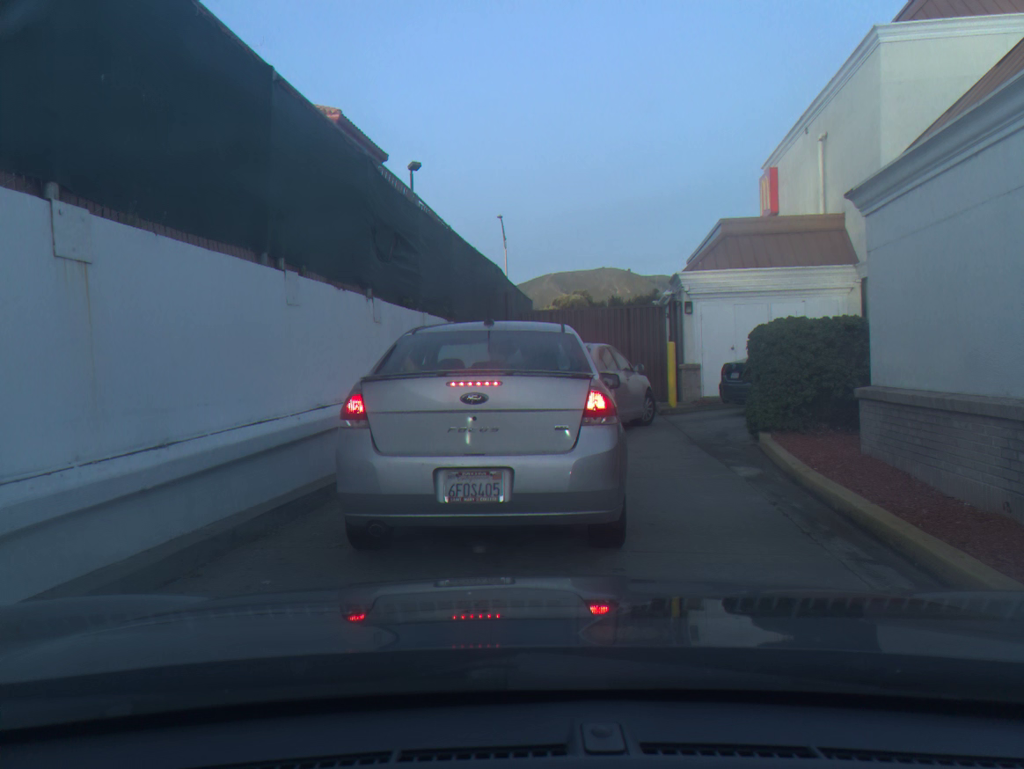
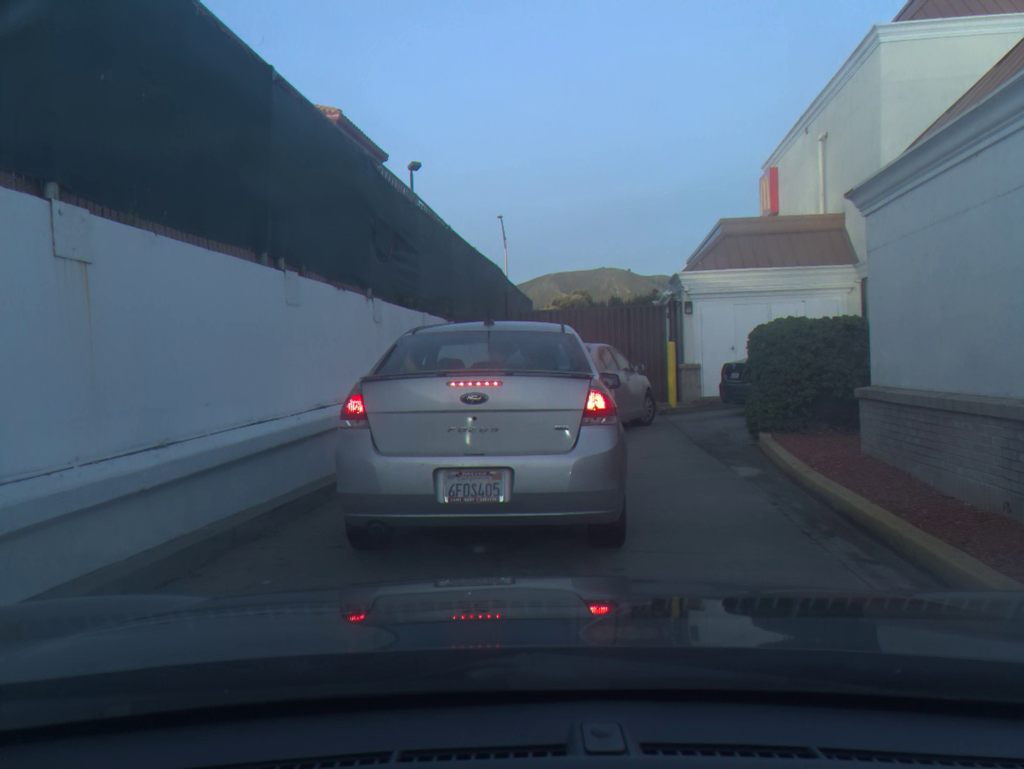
(0.0, 0.0) m; 0°
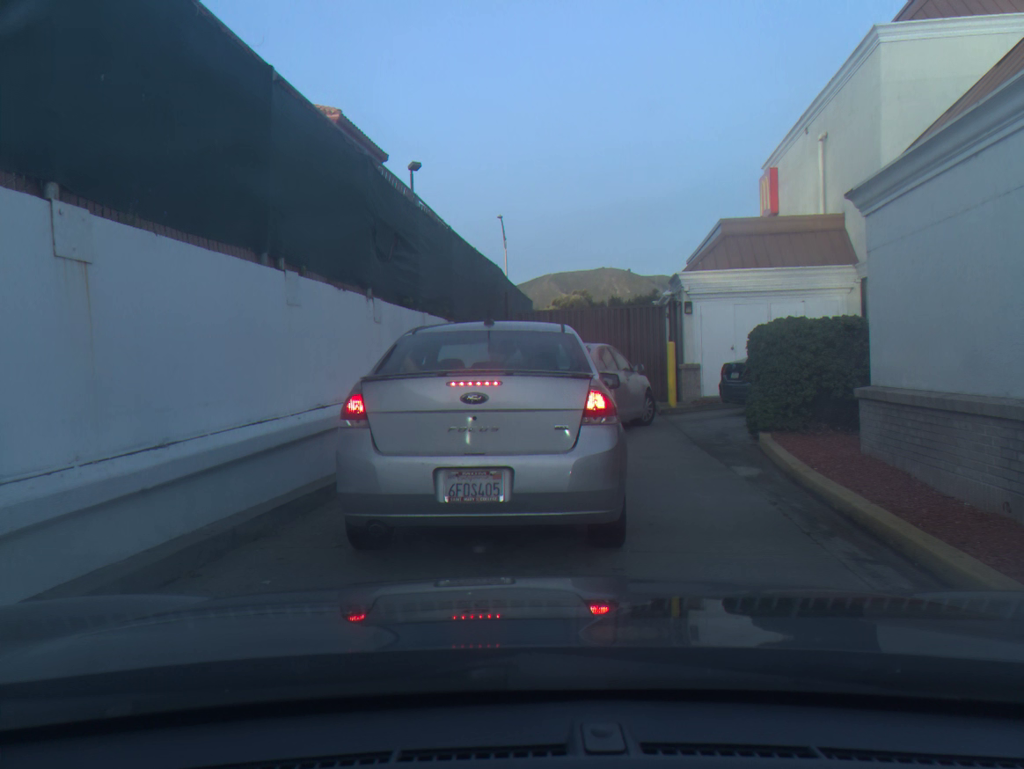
(0.0, 0.0) m; 0°
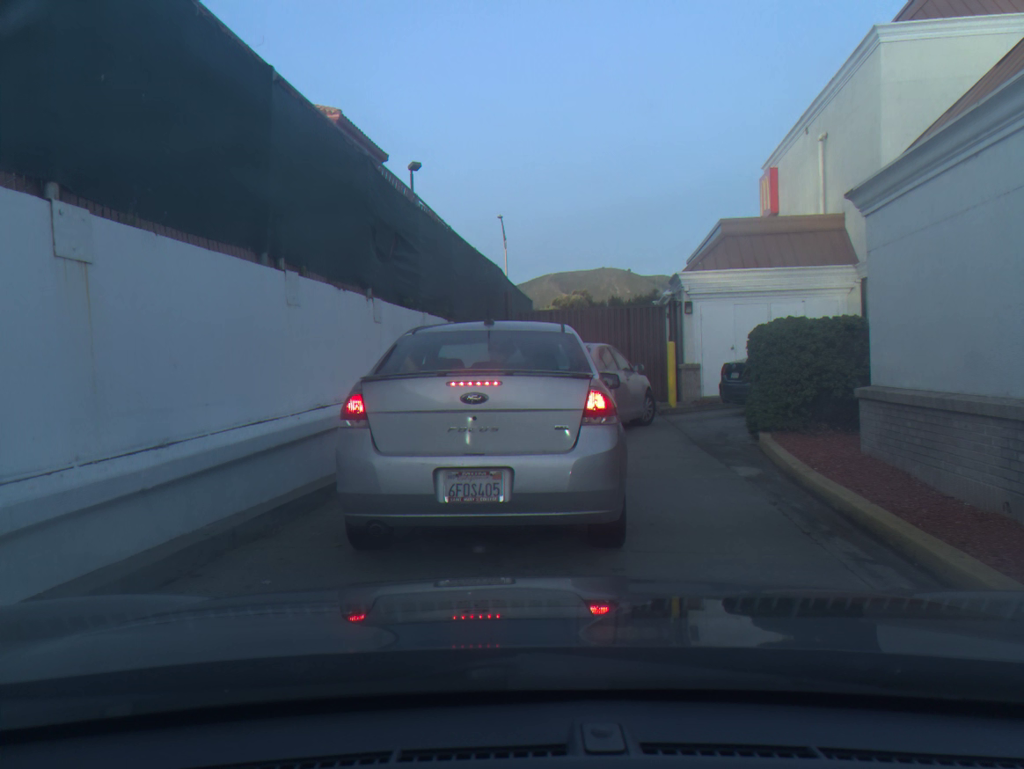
(0.0, 0.0) m; 0°
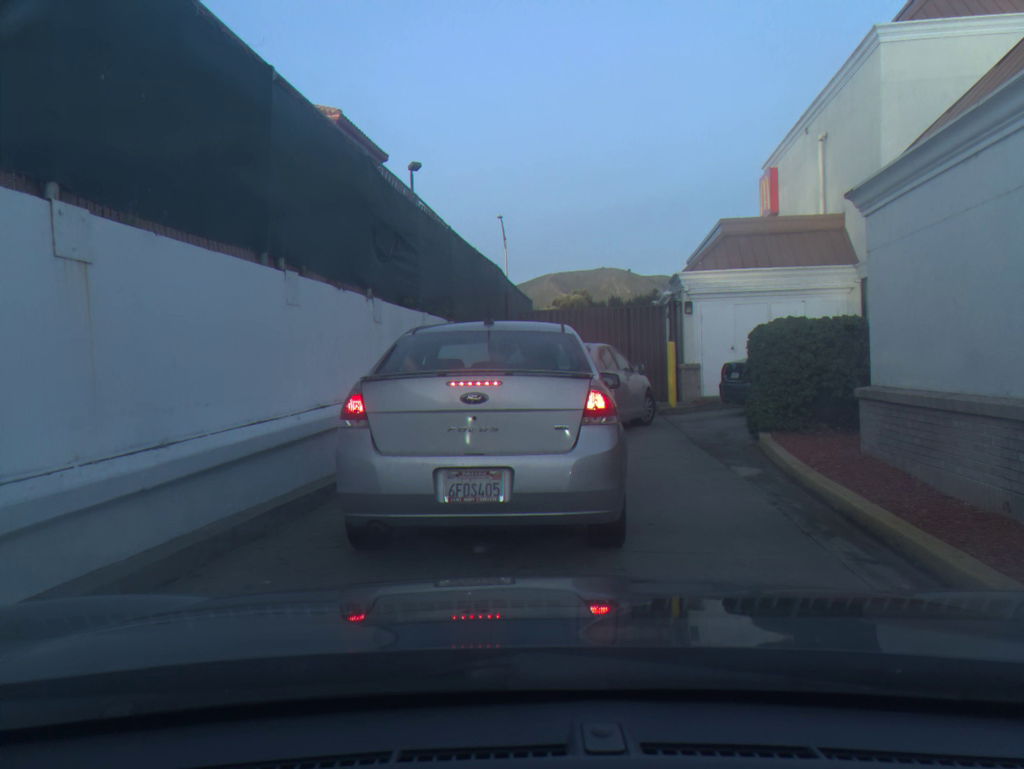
(0.0, 0.0) m; 0°
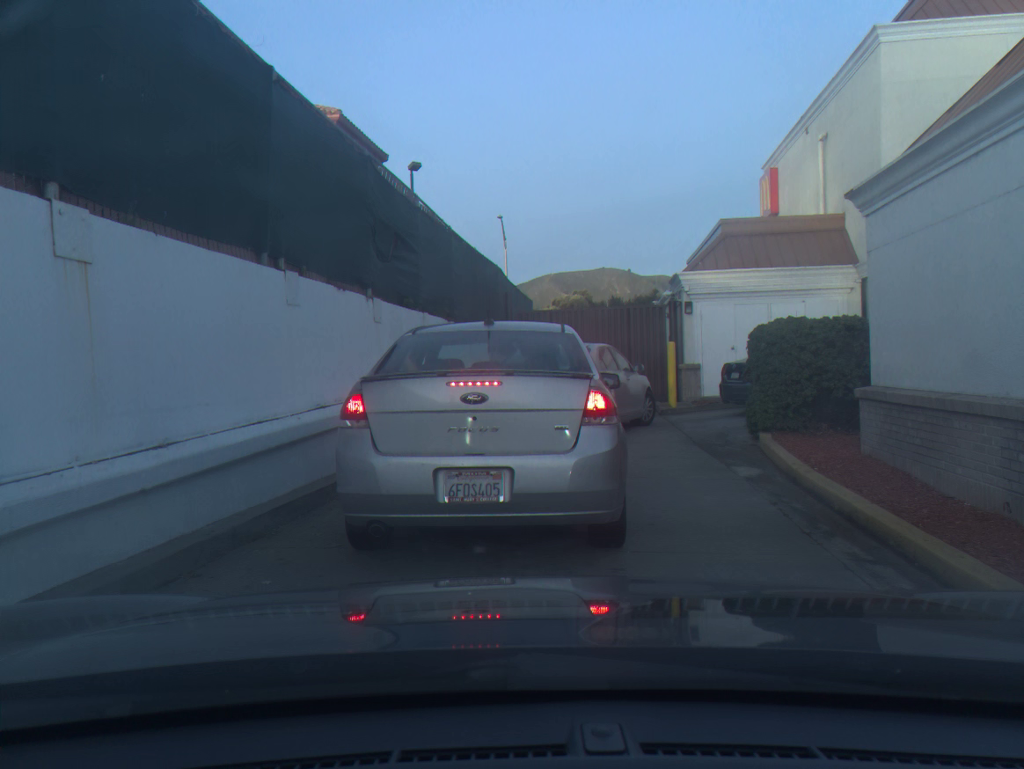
(0.0, 0.0) m; 0°
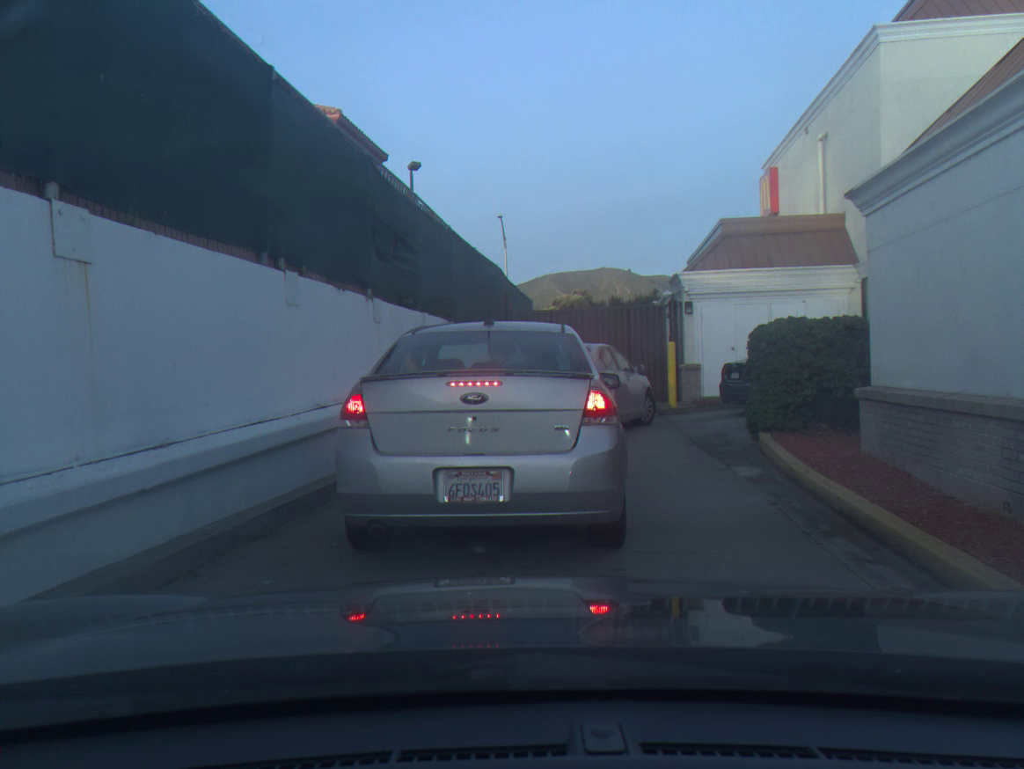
(0.0, 0.0) m; 0°
